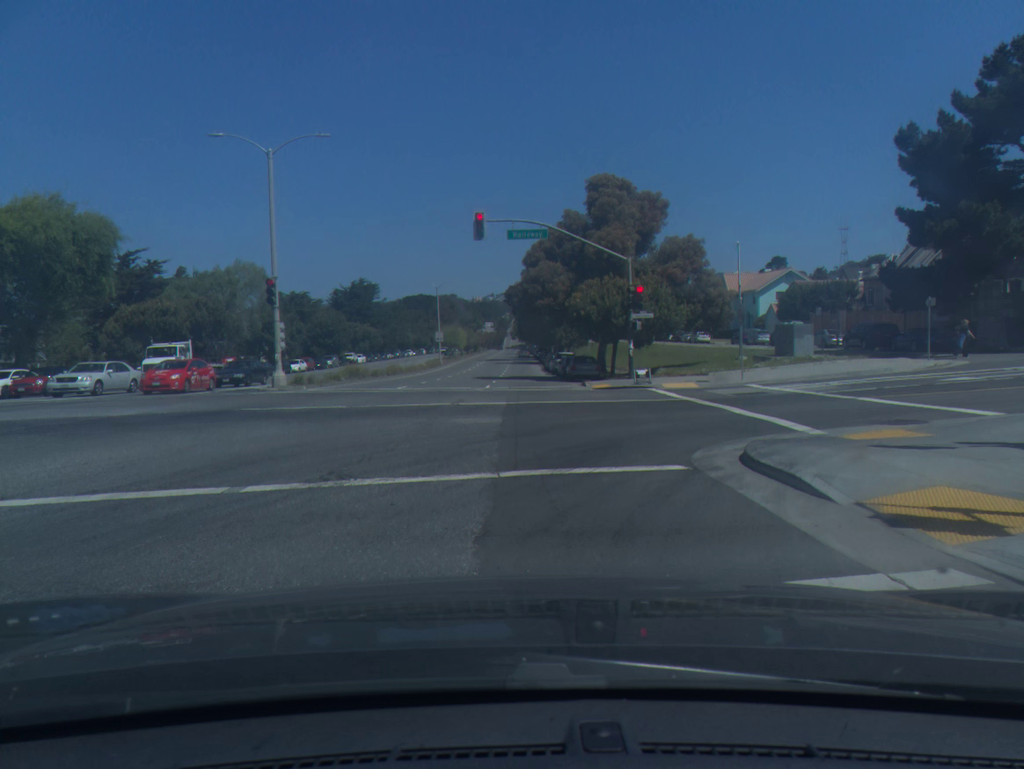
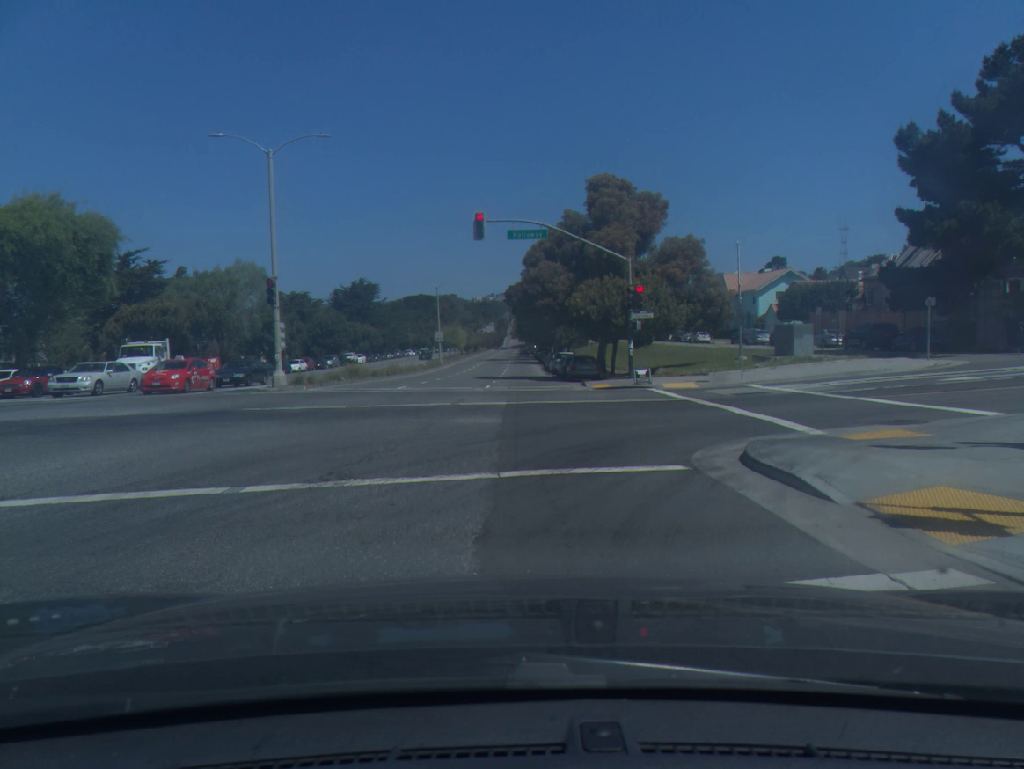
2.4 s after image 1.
(0.0, 0.0) m; 0°
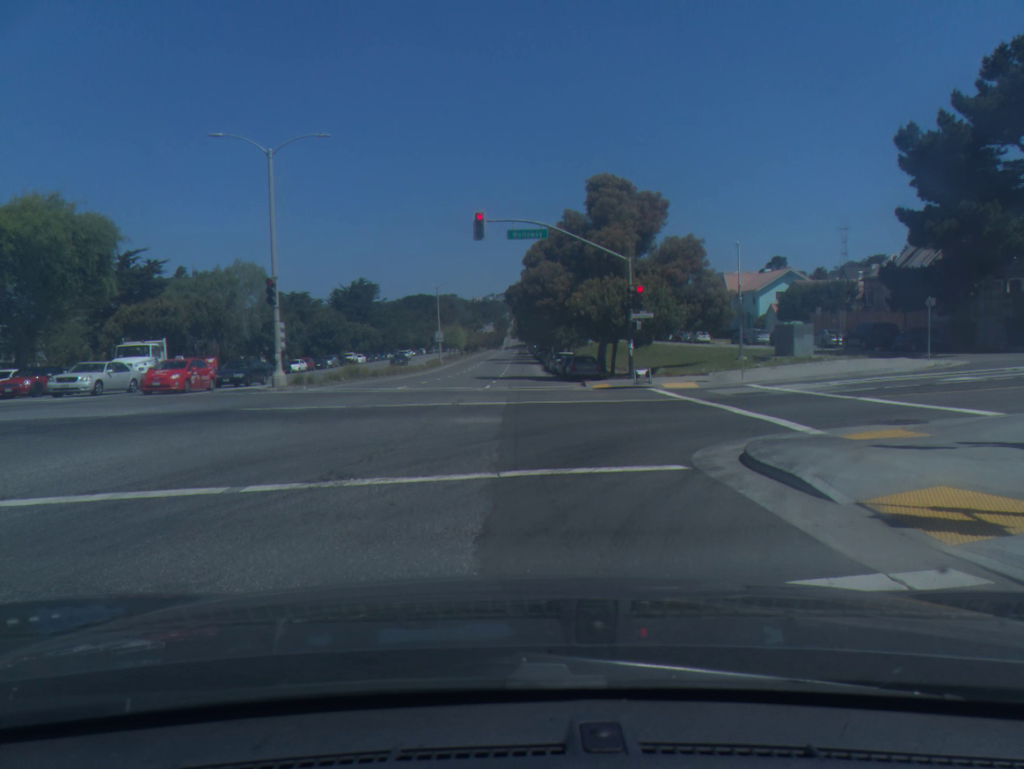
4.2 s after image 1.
(0.0, 0.0) m; 0°
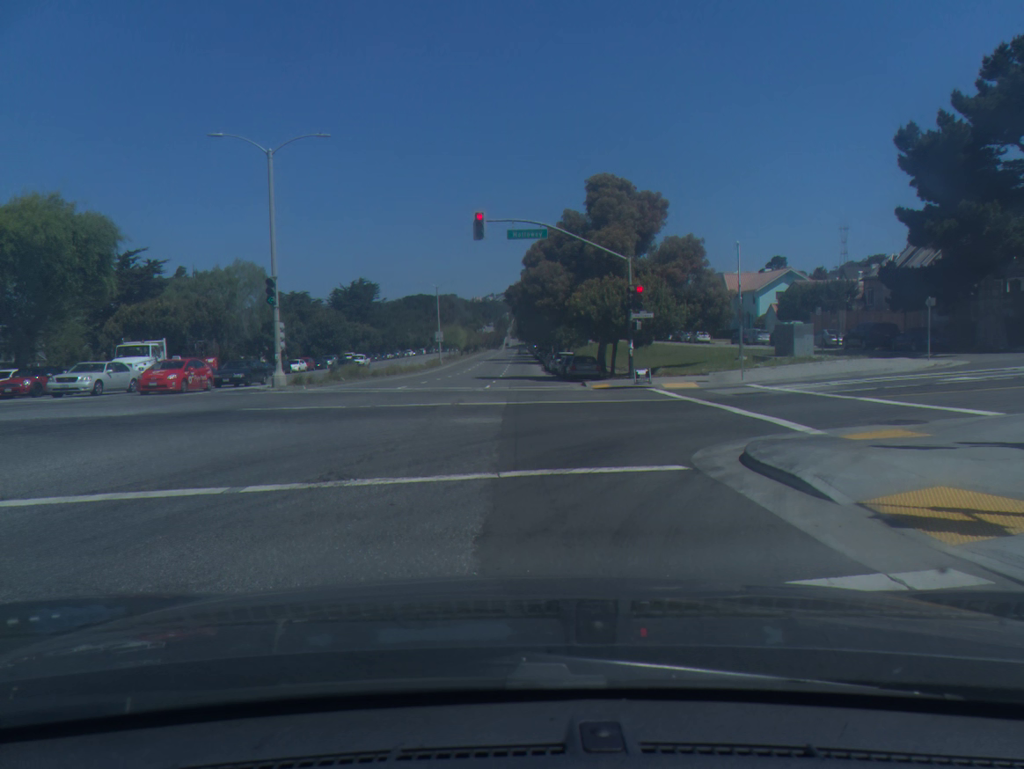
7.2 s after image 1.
(0.0, 0.0) m; 0°
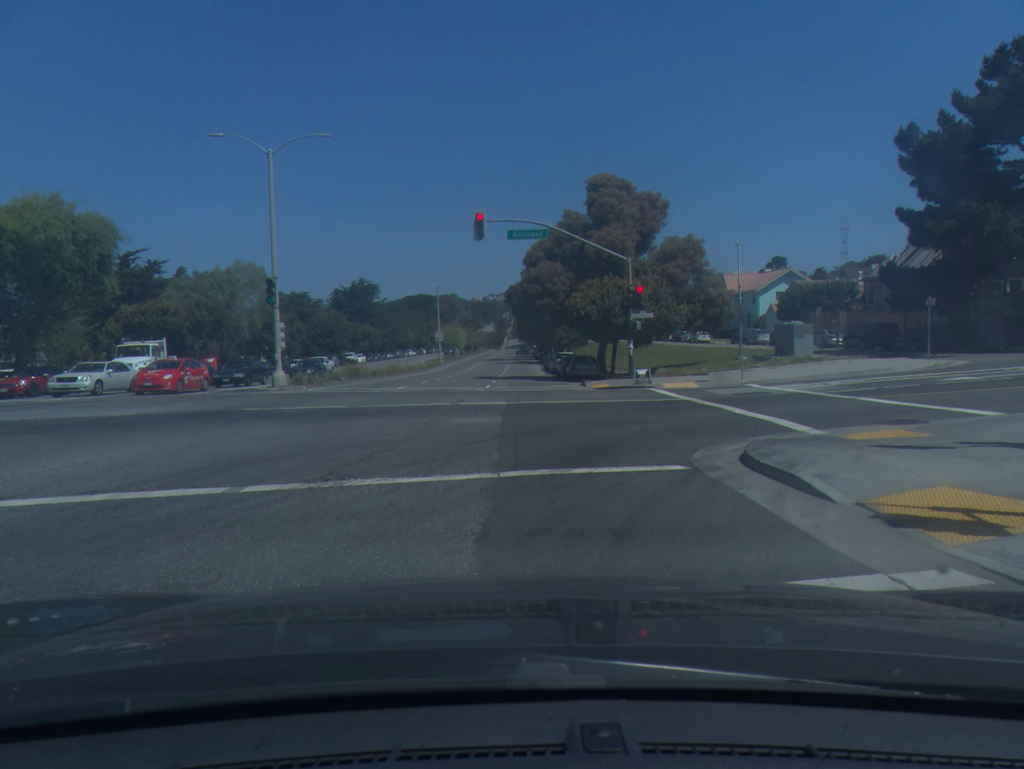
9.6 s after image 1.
(0.0, 0.0) m; 0°
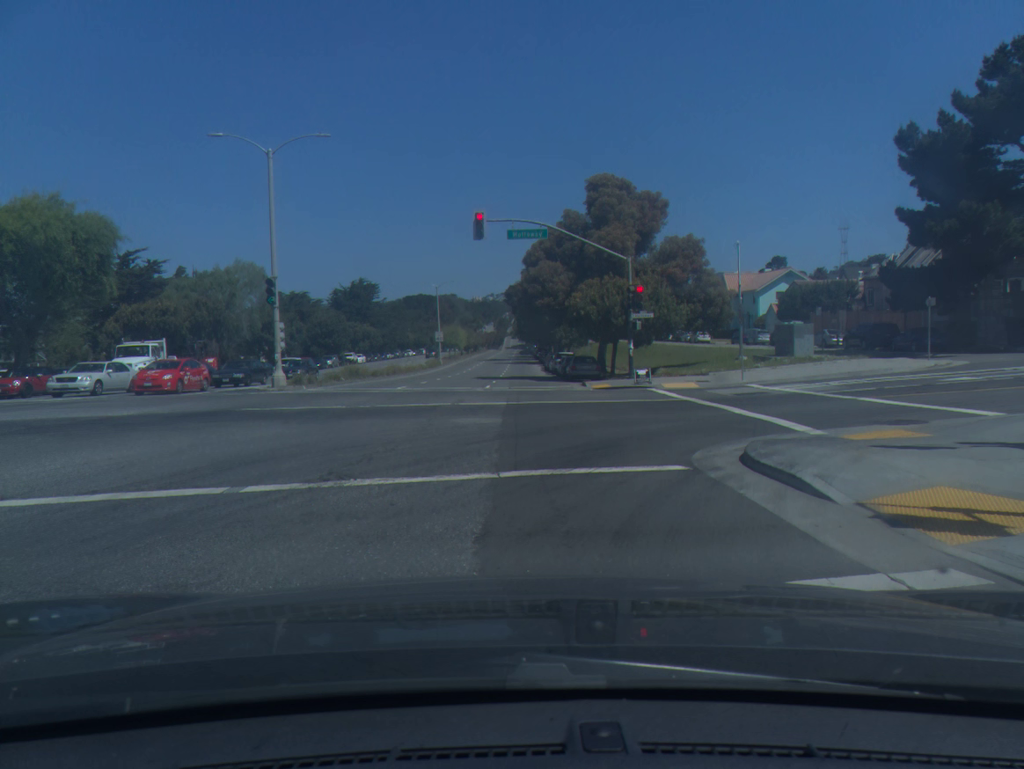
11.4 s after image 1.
(0.0, 0.0) m; 0°
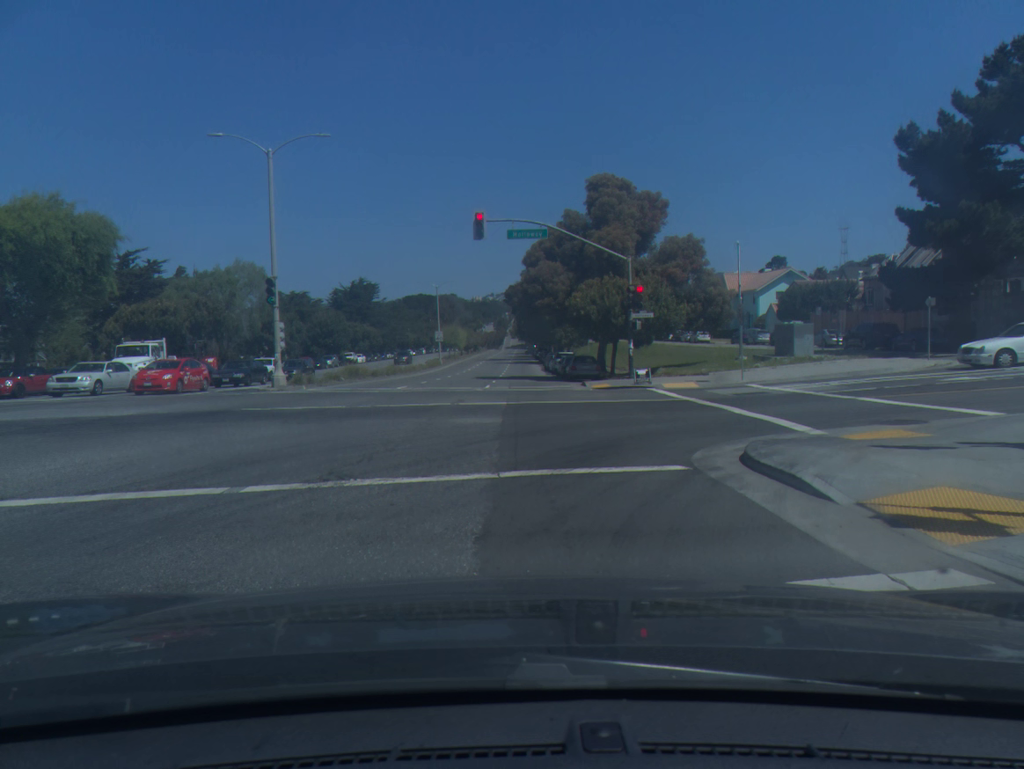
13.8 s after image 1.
(0.0, 0.0) m; 0°
